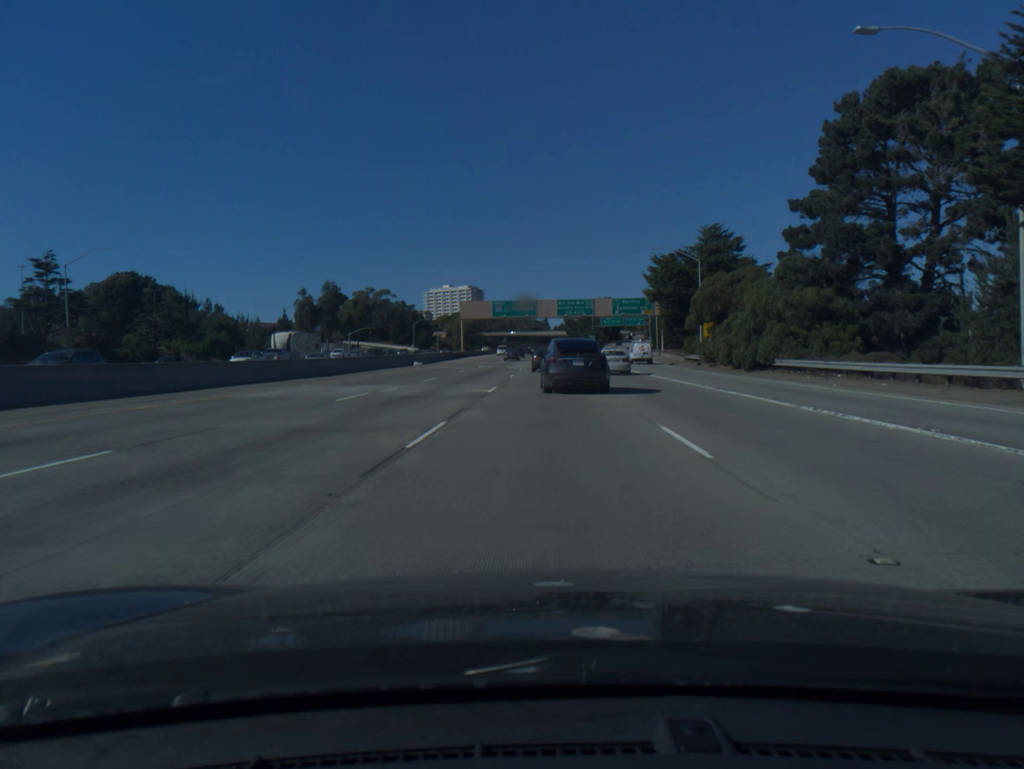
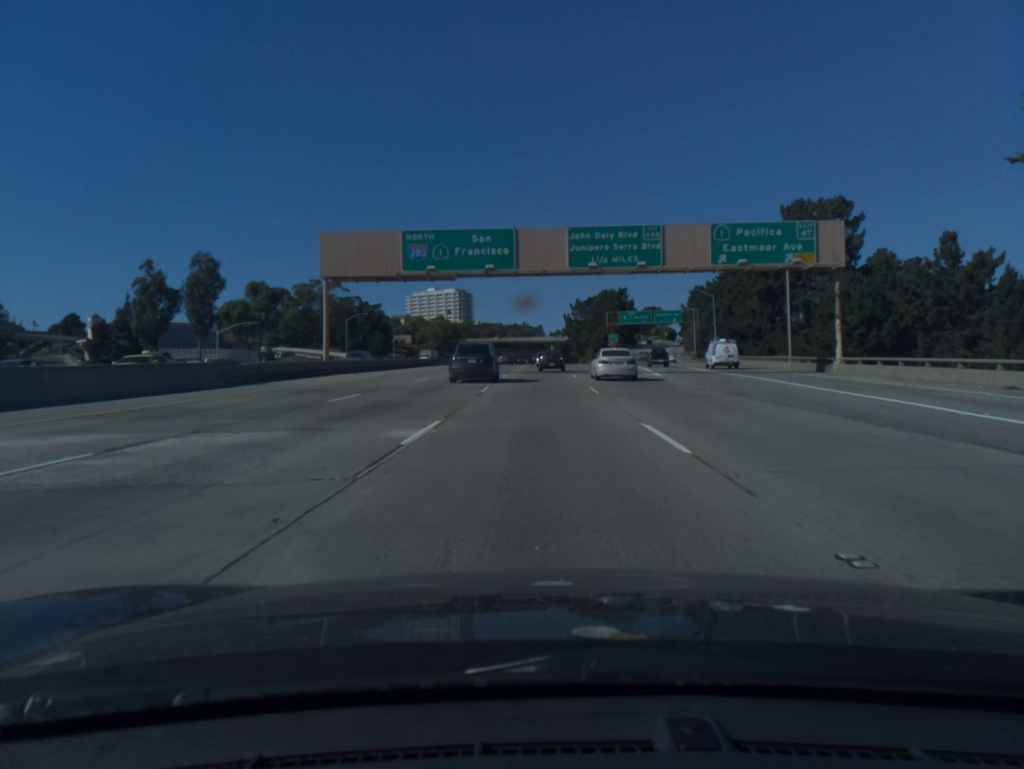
(+0.5, +72.8) m; 0°
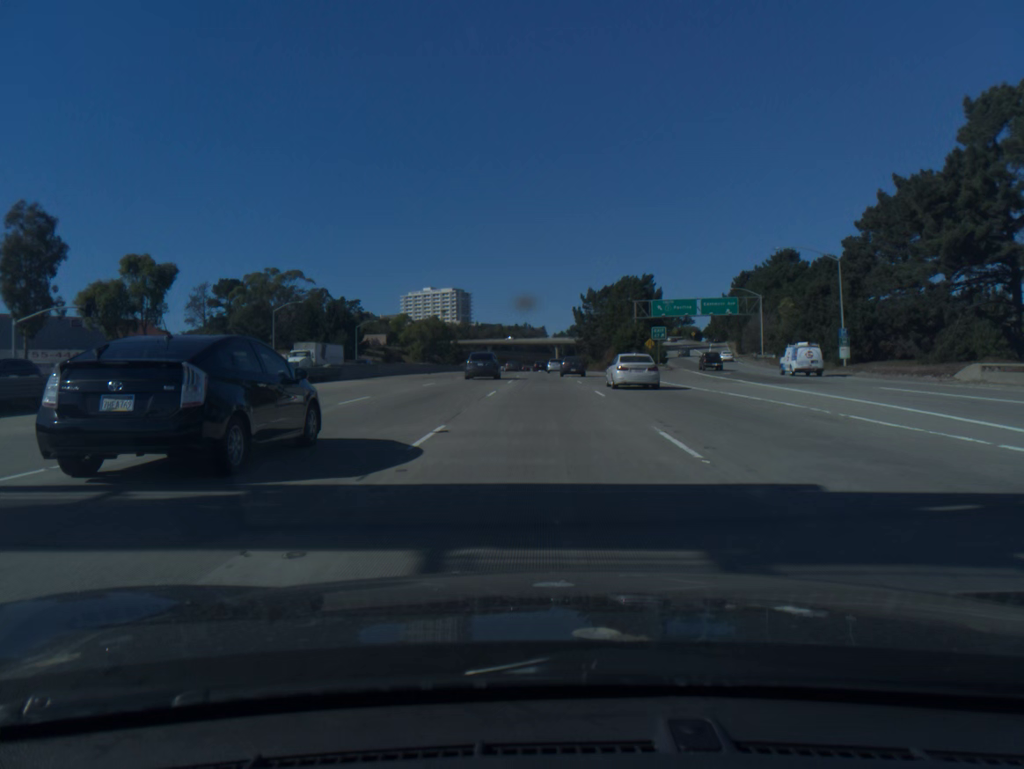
(-0.1, +43.8) m; 0°
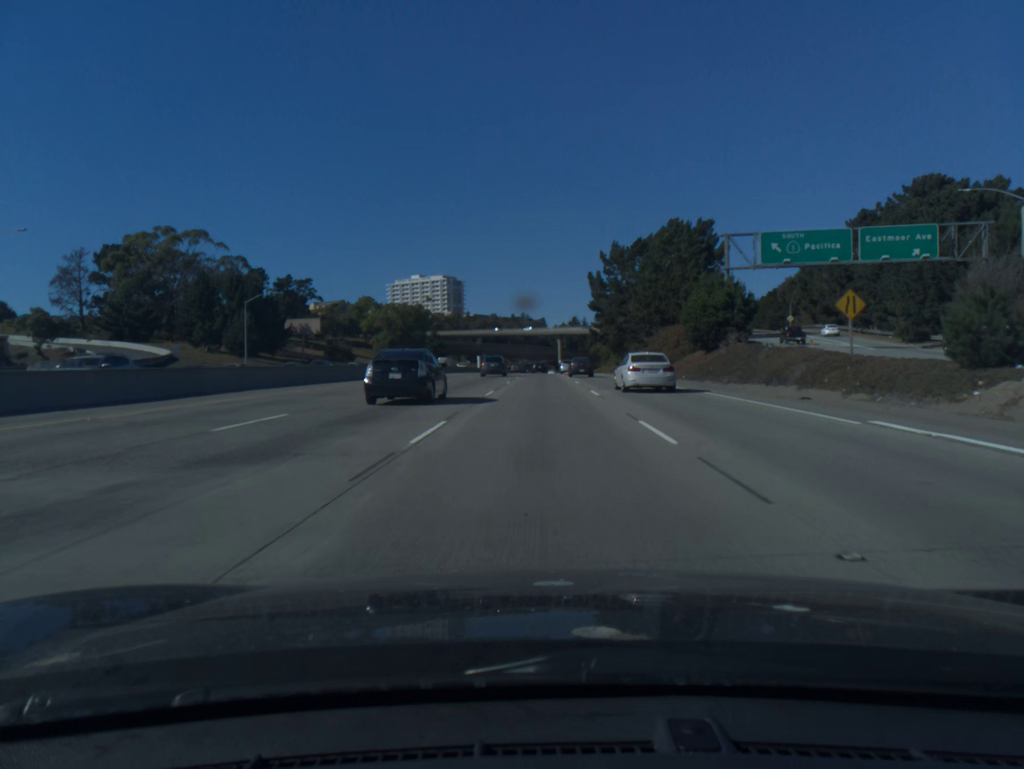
(+0.1, +60.0) m; 0°
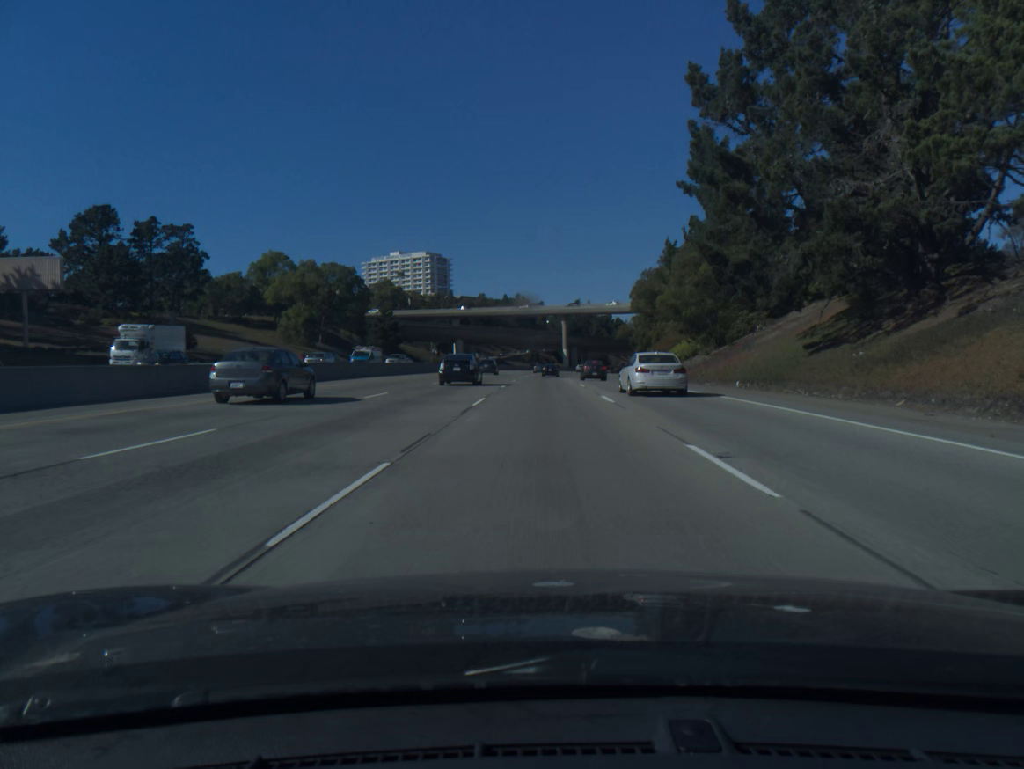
(0.0, +77.0) m; 0°
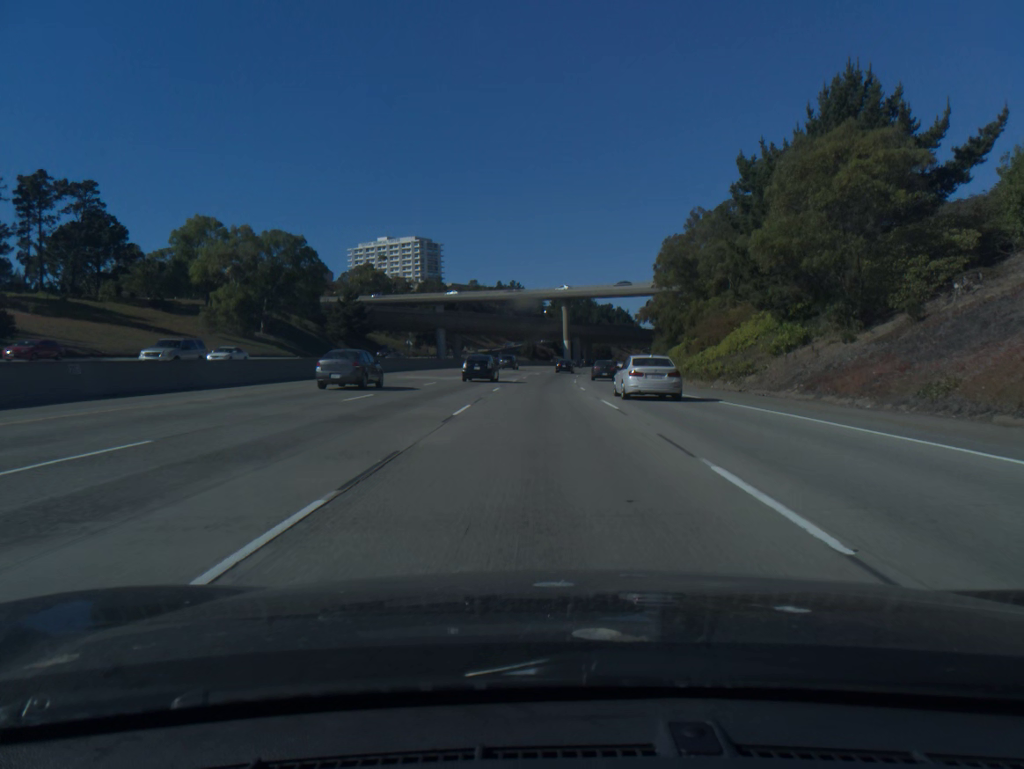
(+0.1, +31.0) m; 0°
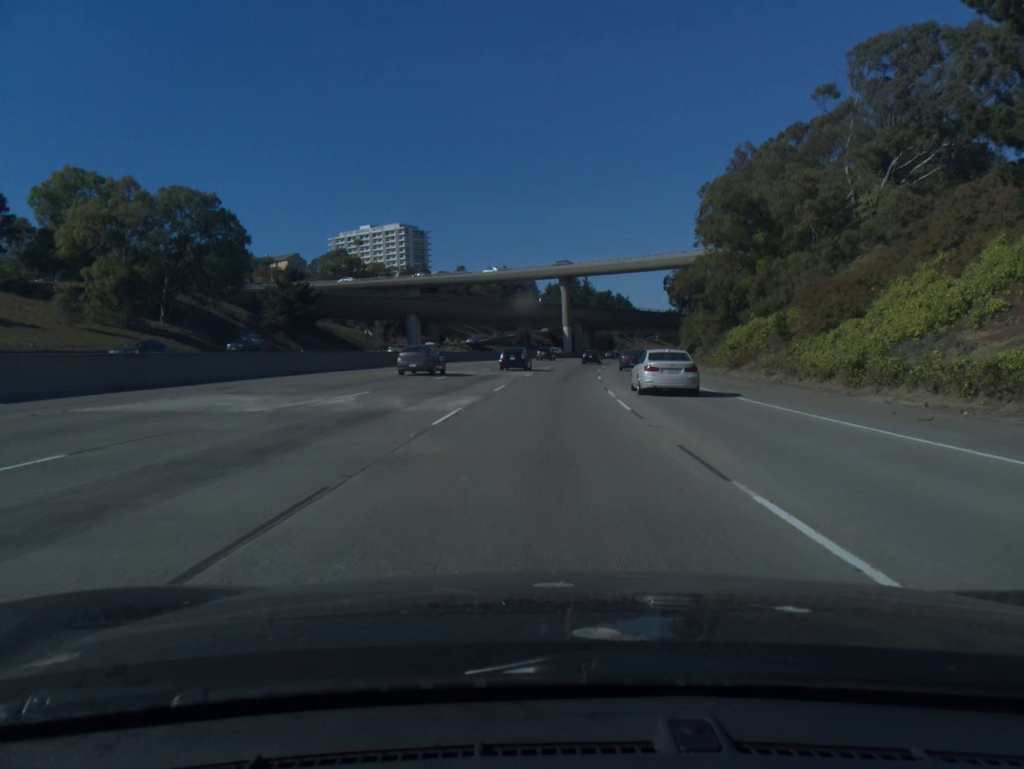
(0.0, +31.0) m; 0°
